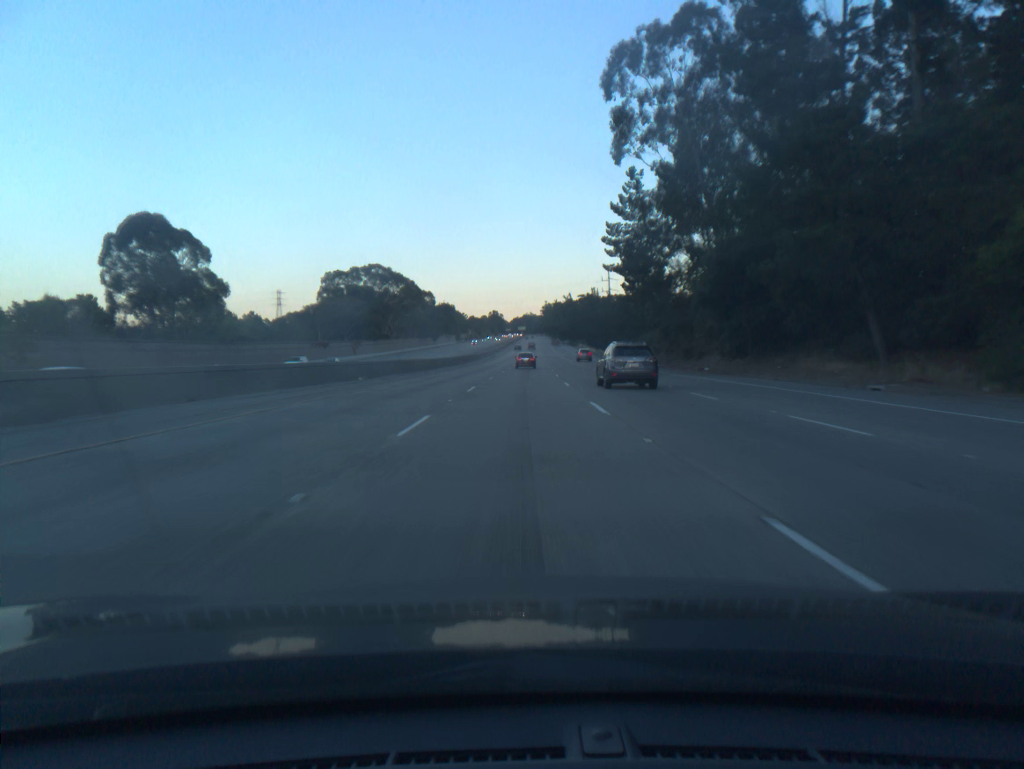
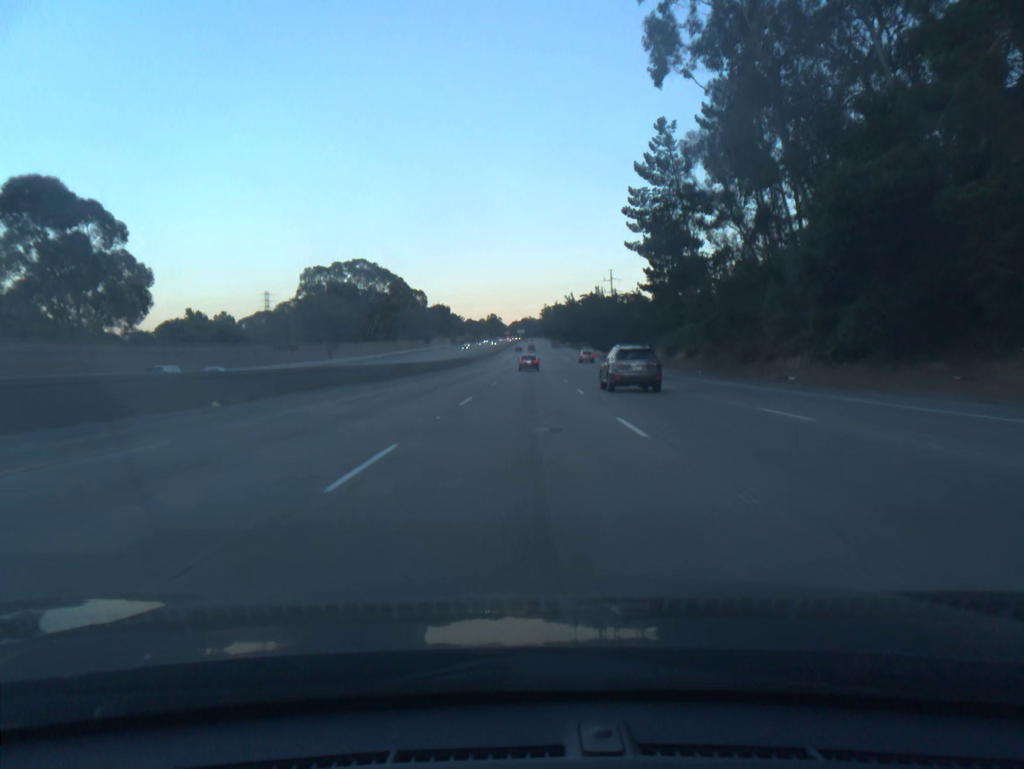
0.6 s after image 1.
(0.0, +19.1) m; 0°
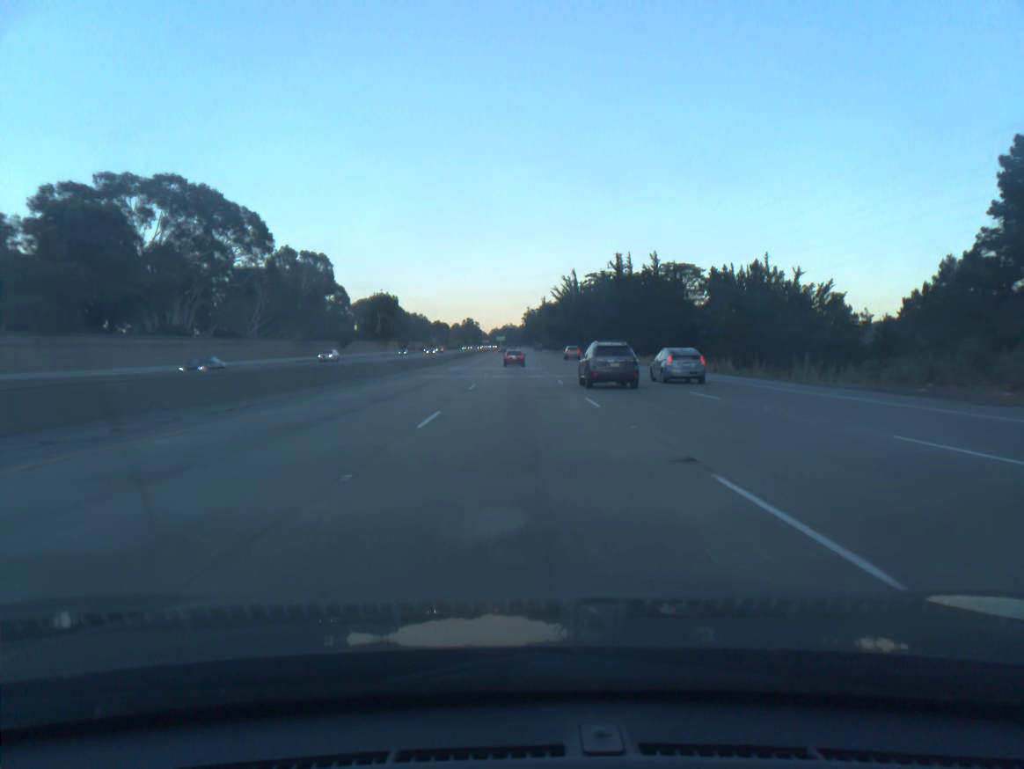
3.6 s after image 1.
(+1.6, +95.3) m; +1°
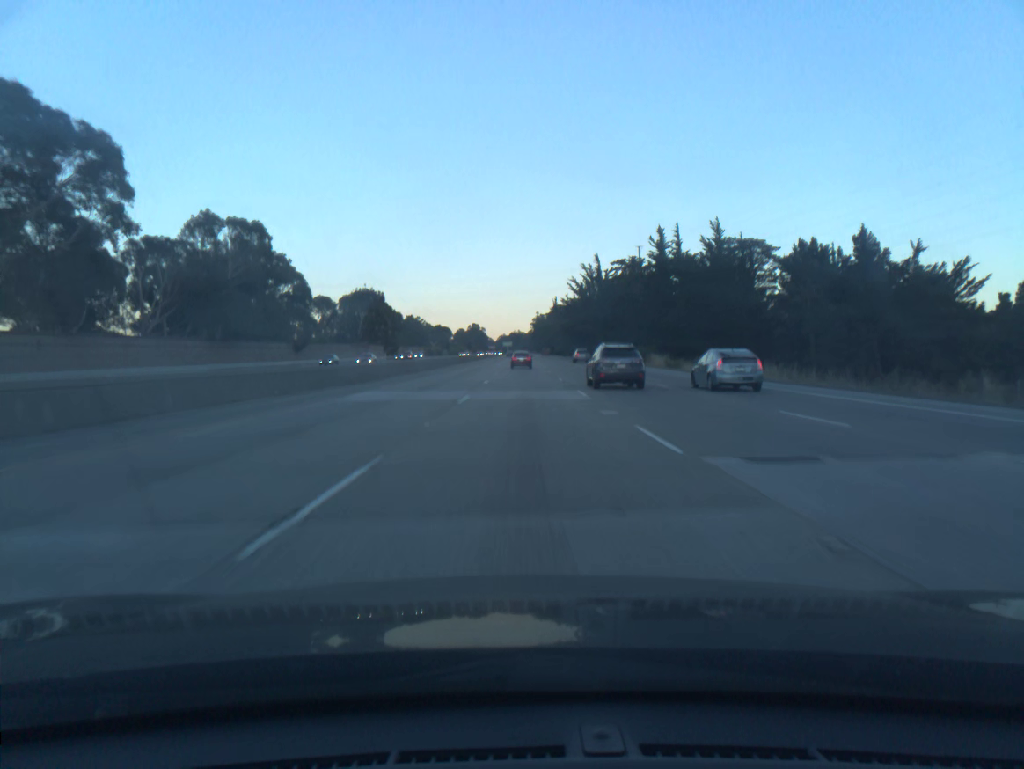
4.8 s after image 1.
(-0.2, +37.8) m; -1°
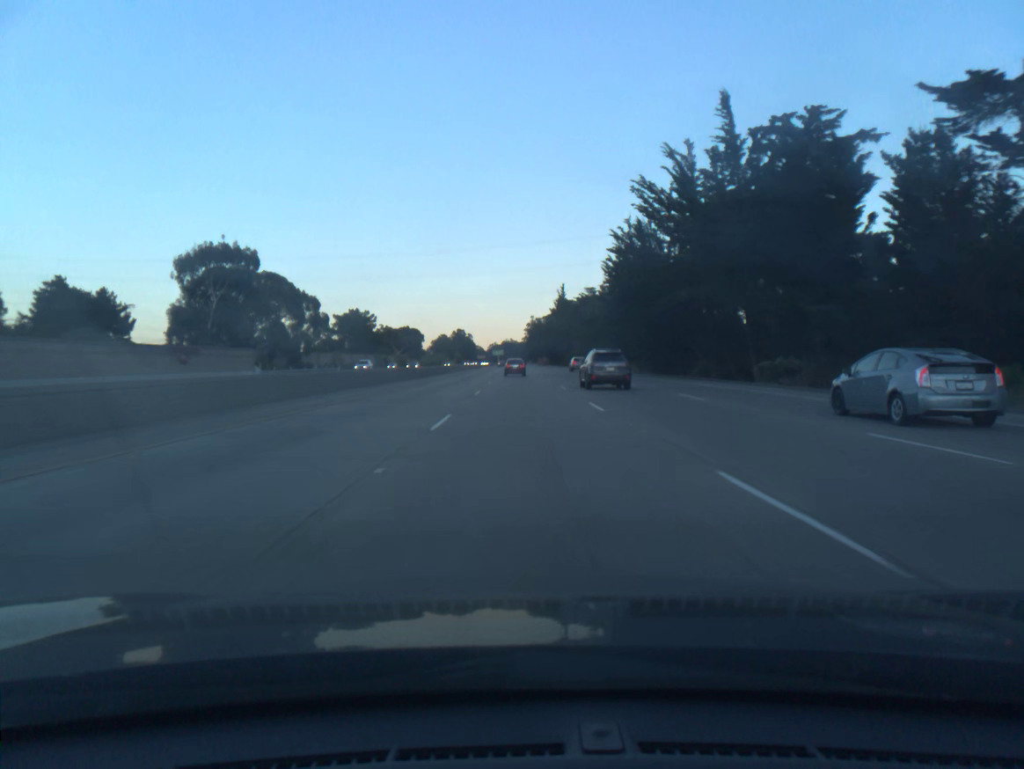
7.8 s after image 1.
(+0.2, +92.9) m; +1°
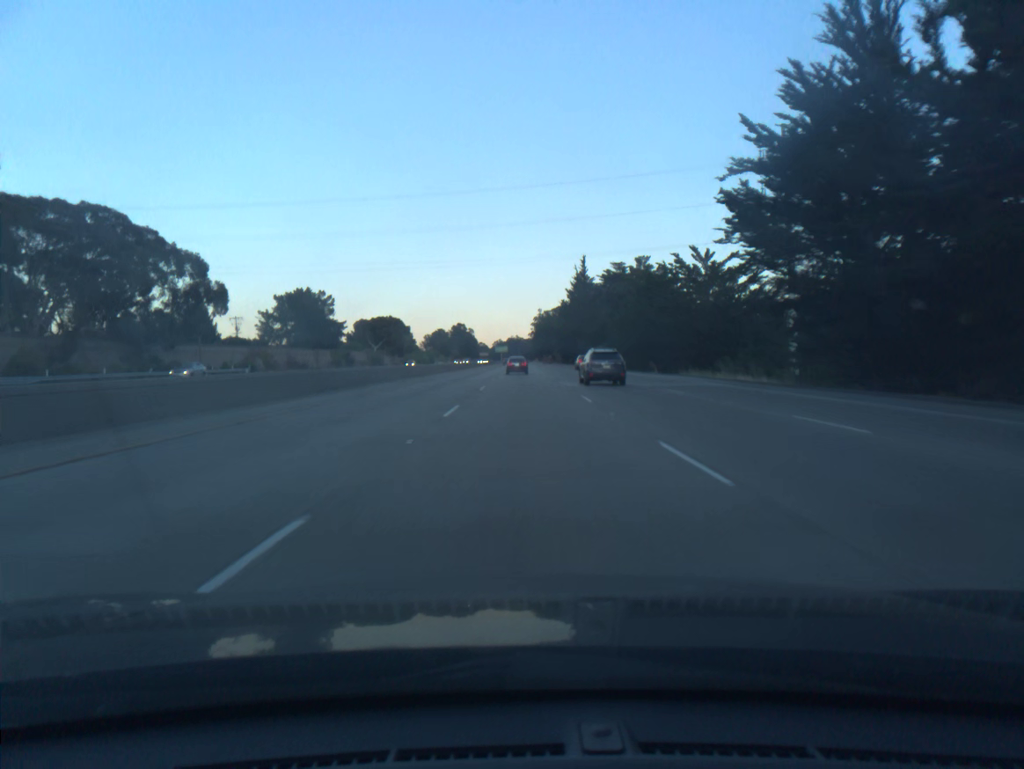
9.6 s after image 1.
(-0.1, +55.3) m; 0°
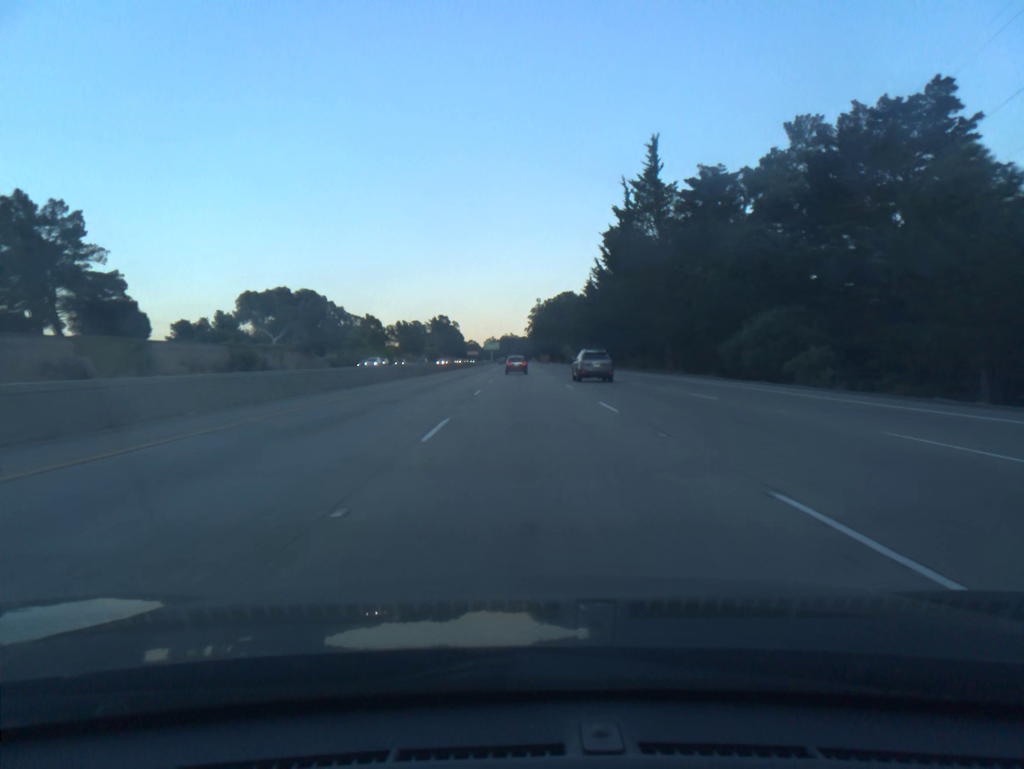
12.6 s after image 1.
(-0.2, +92.0) m; 0°
